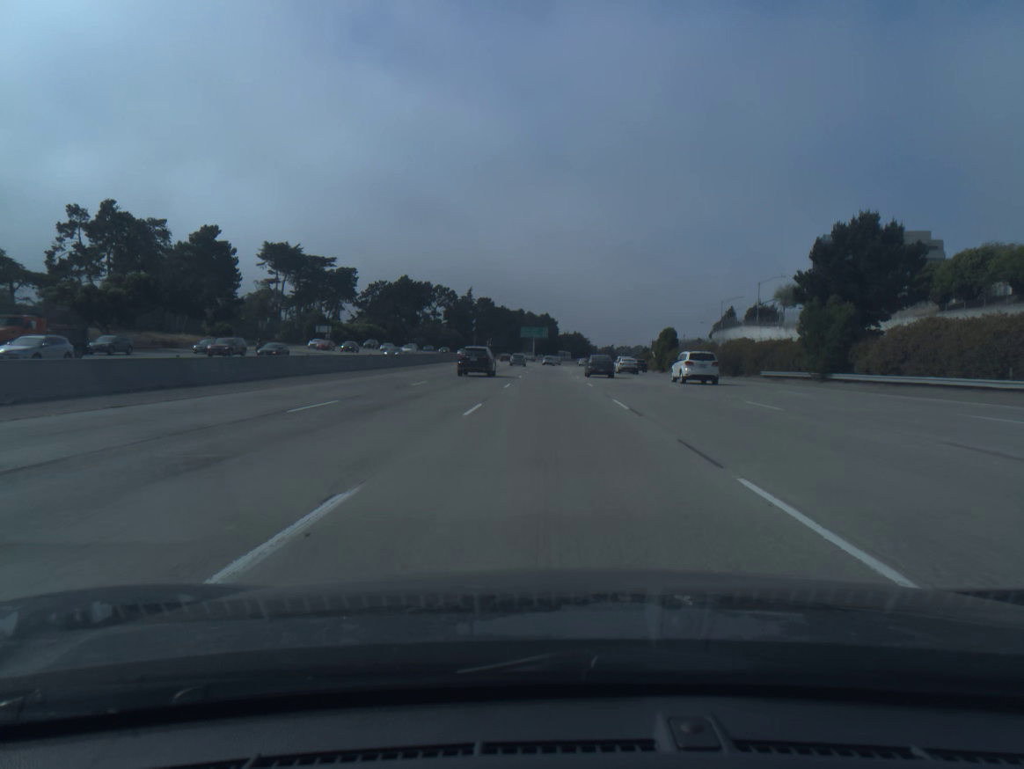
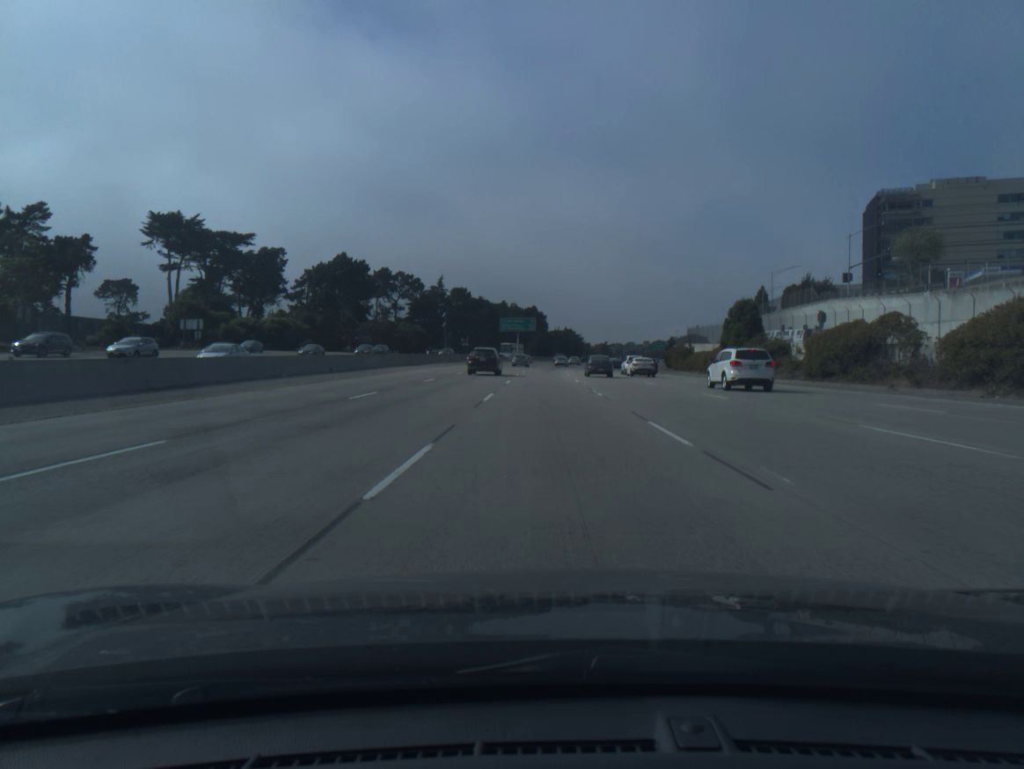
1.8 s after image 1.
(+0.3, +51.8) m; +1°
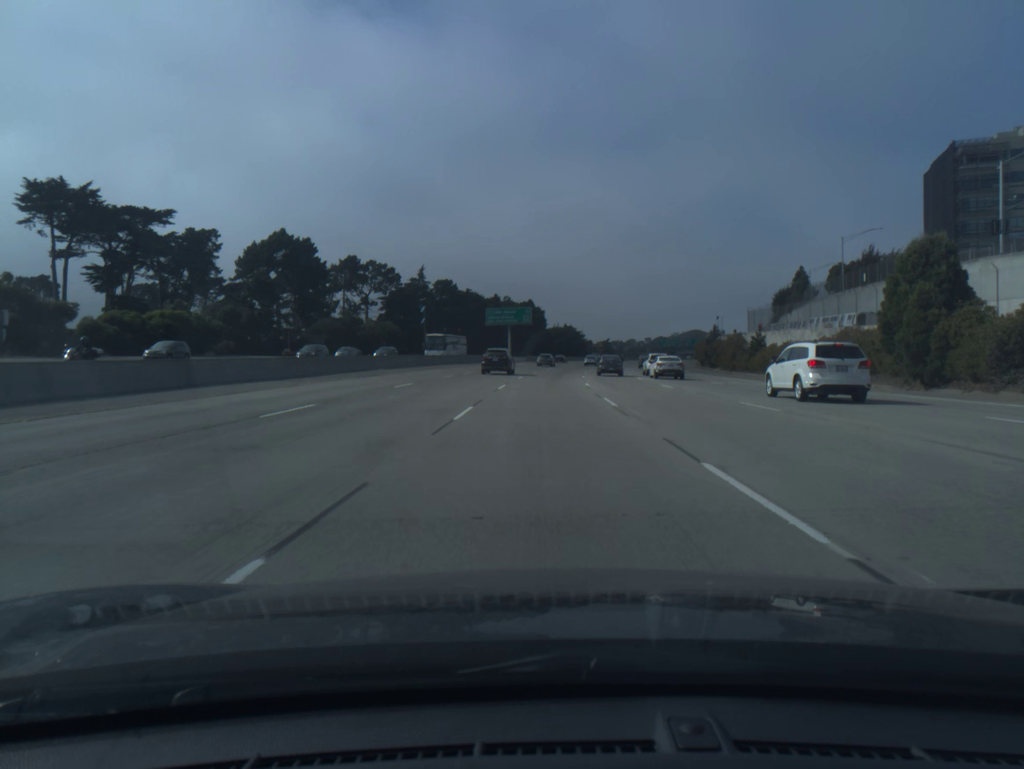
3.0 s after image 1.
(+0.1, +34.6) m; 0°
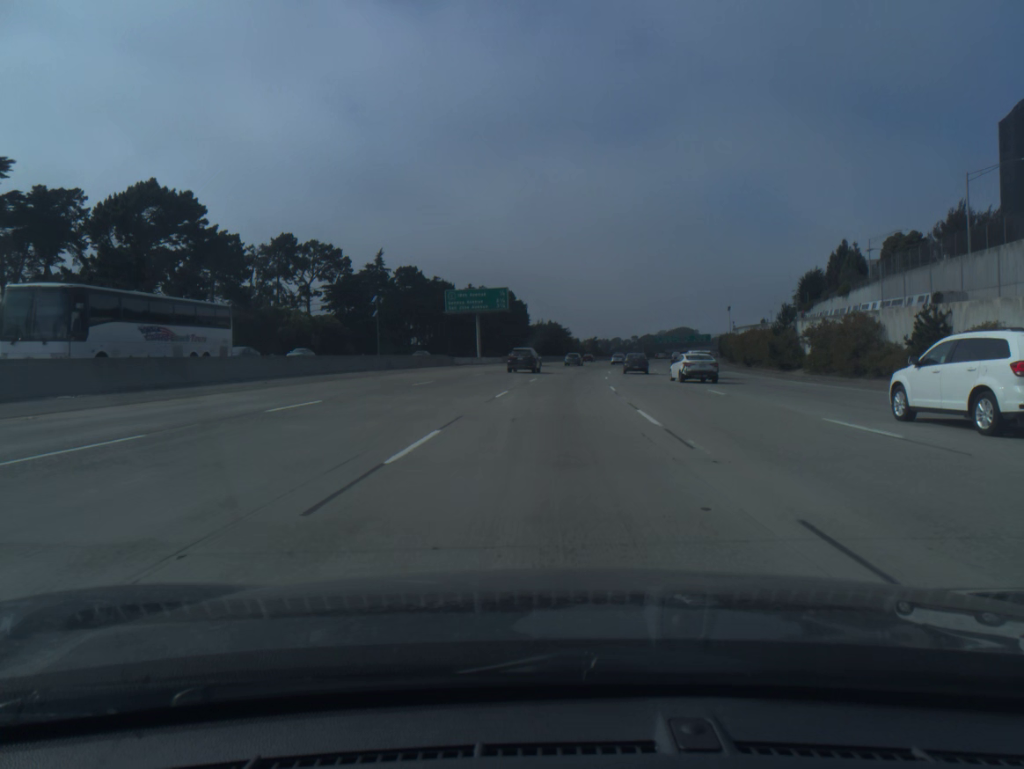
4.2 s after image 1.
(+0.2, +34.6) m; +1°
